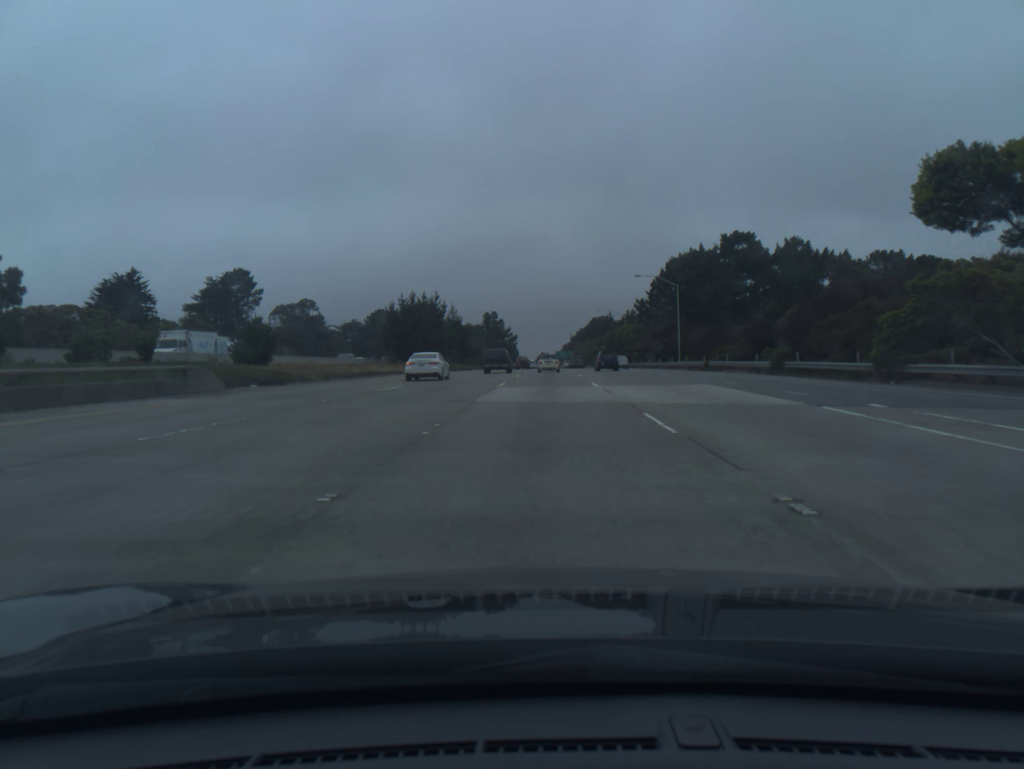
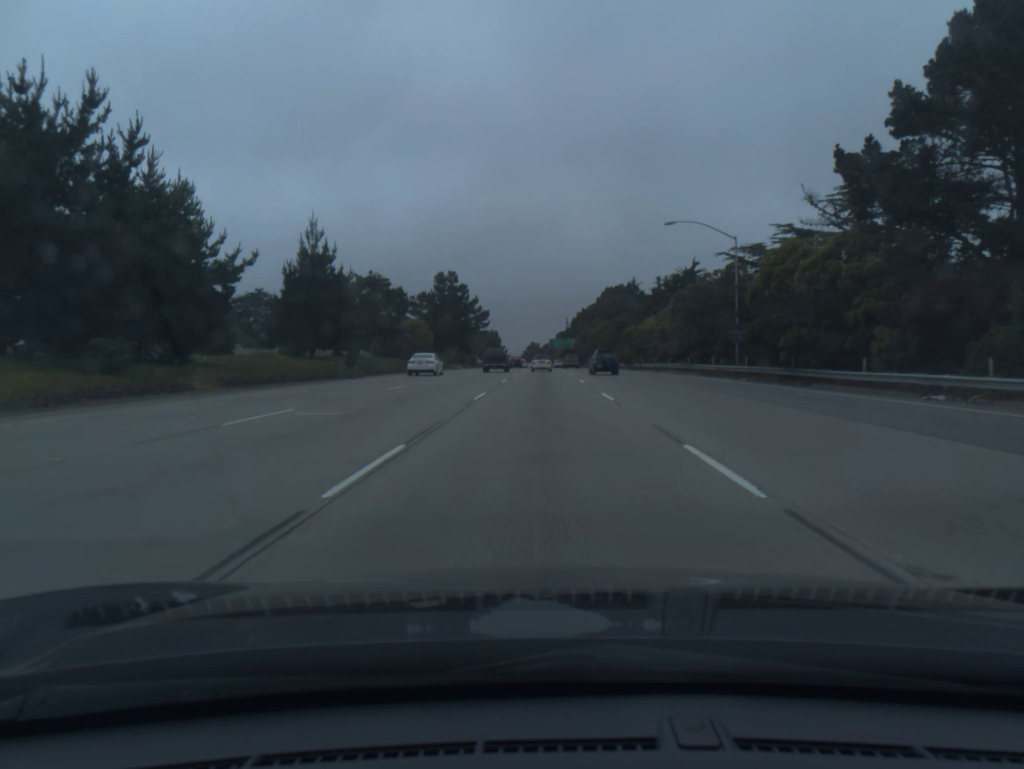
(+0.9, +81.2) m; +1°
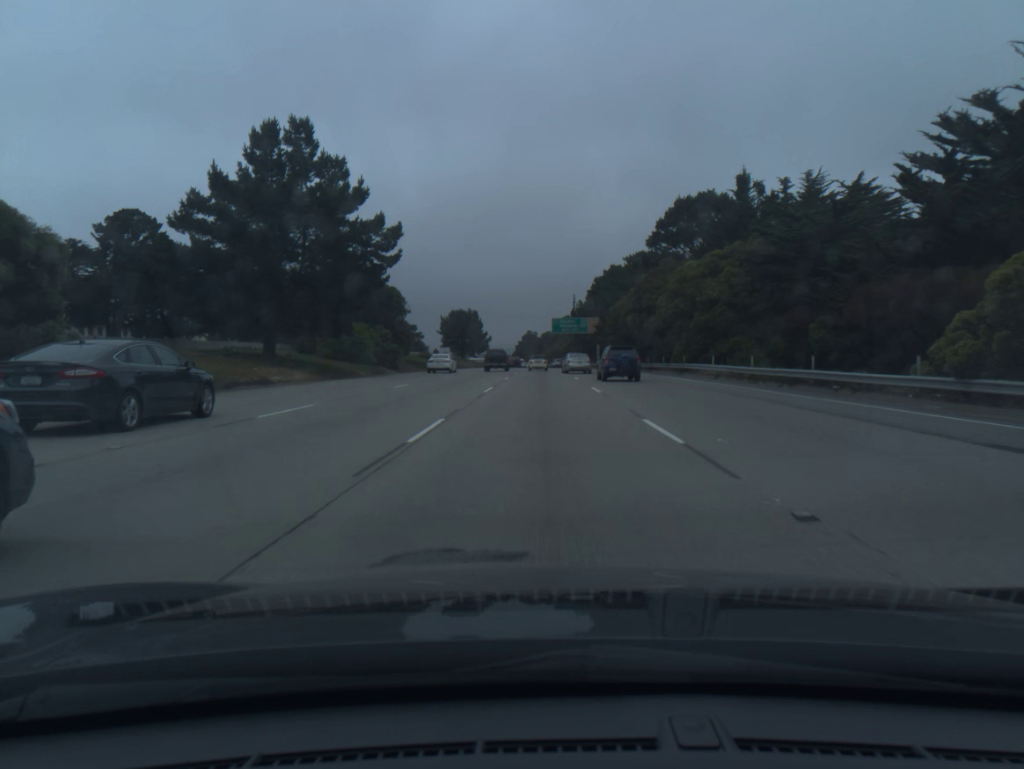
(0.0, +83.6) m; 0°
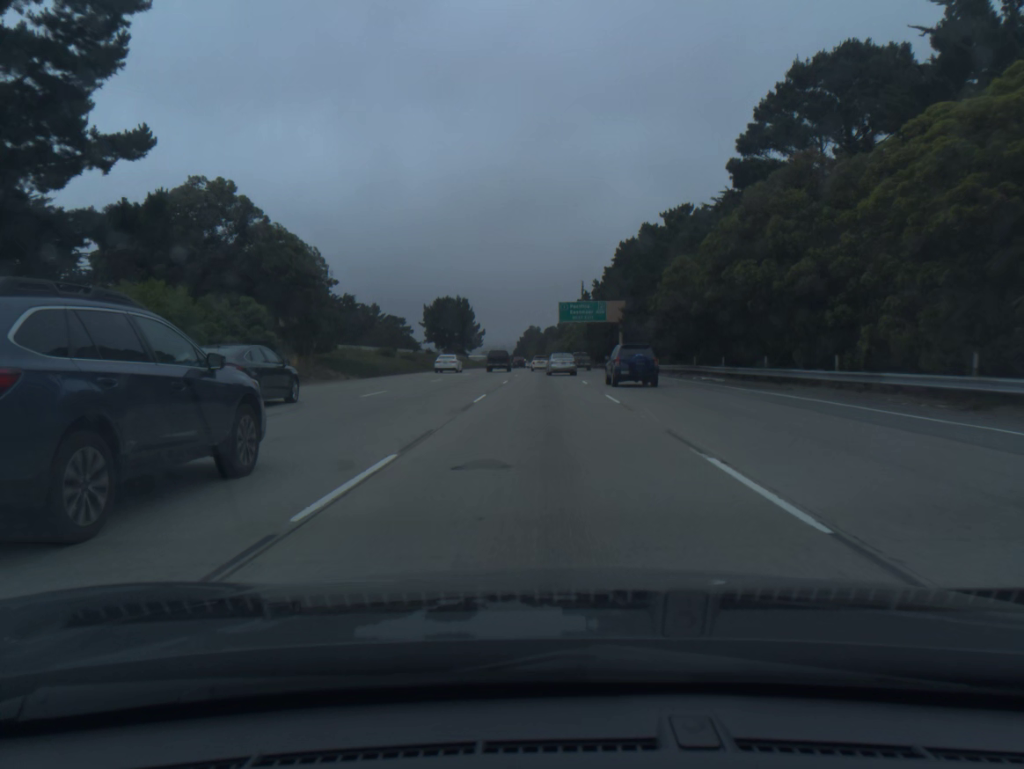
(-0.1, +34.2) m; 0°
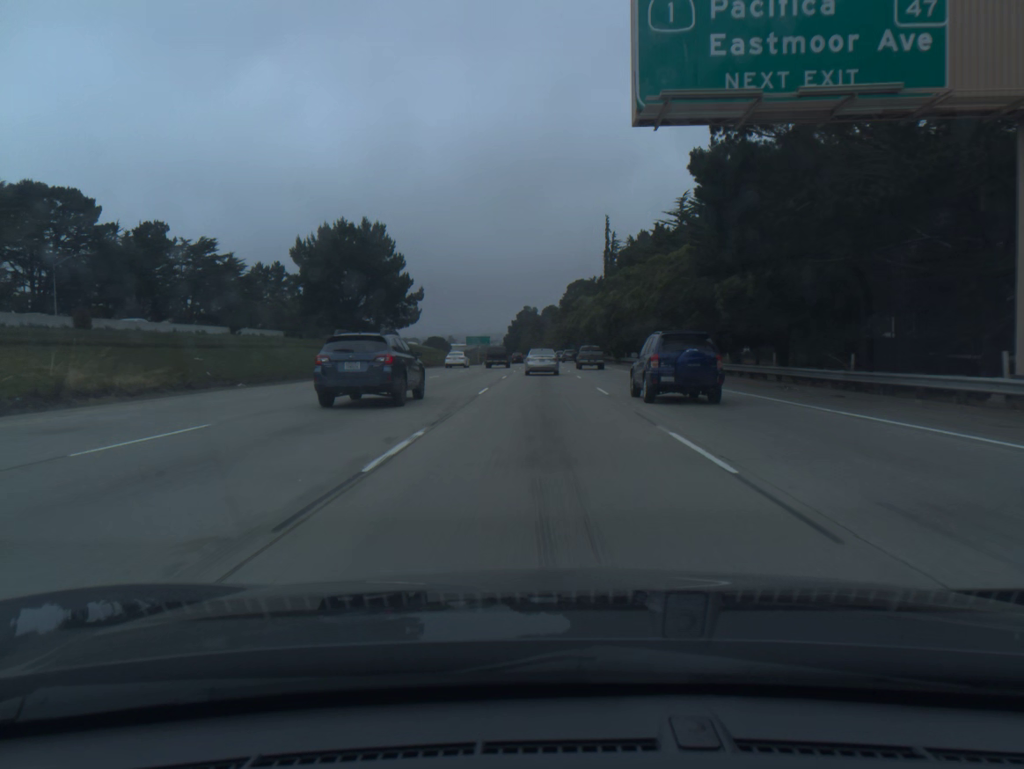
(+0.2, +85.4) m; 0°
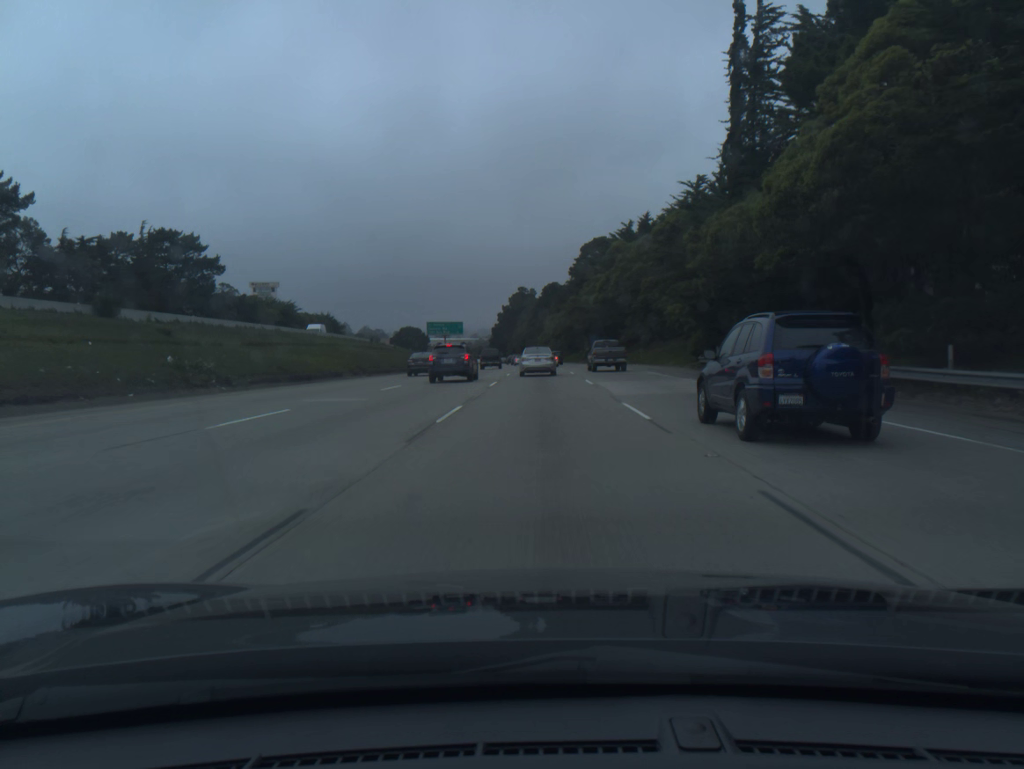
(-0.1, +82.0) m; 0°
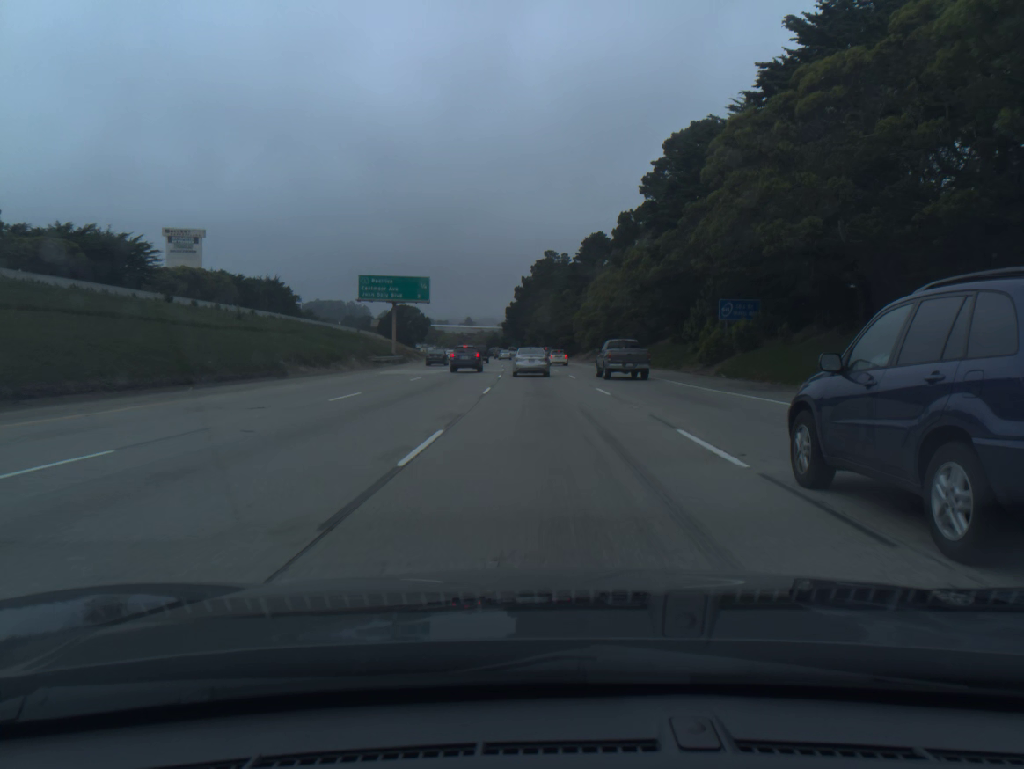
(-1.1, +78.4) m; -2°
